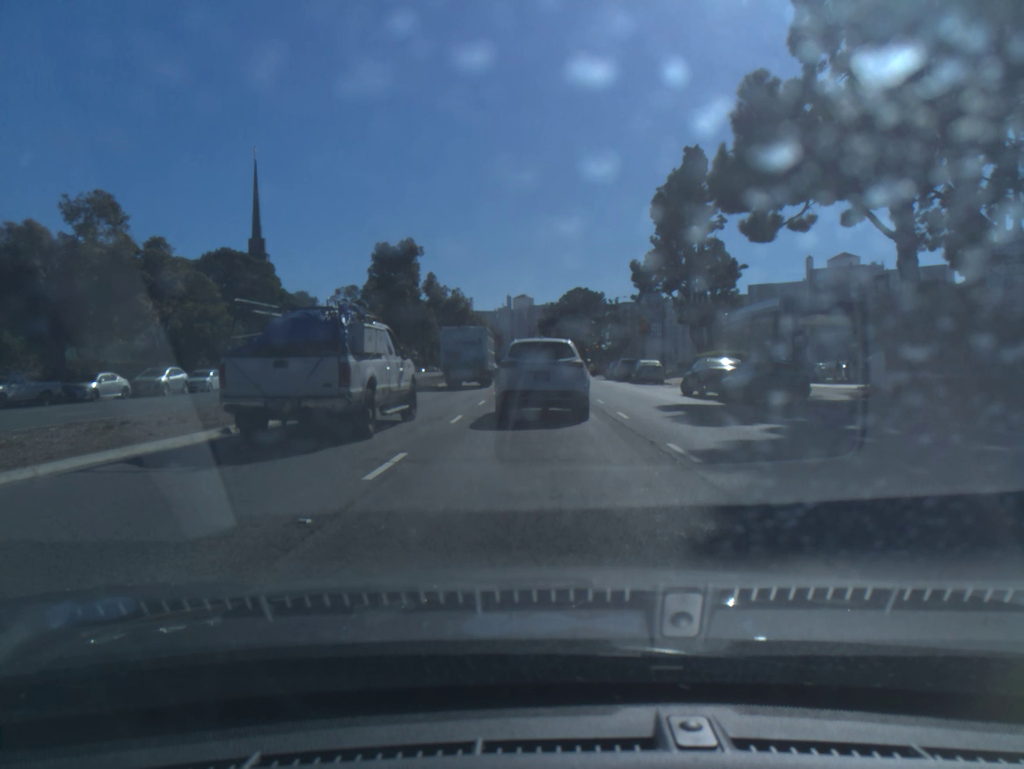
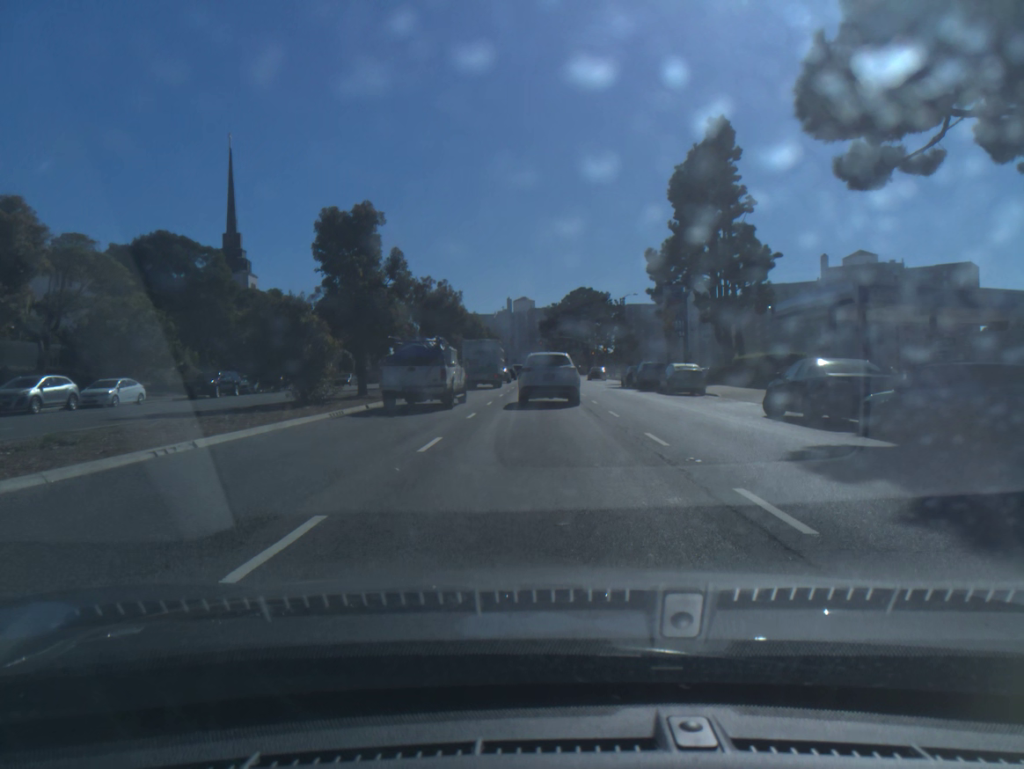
(+0.1, +11.1) m; 0°
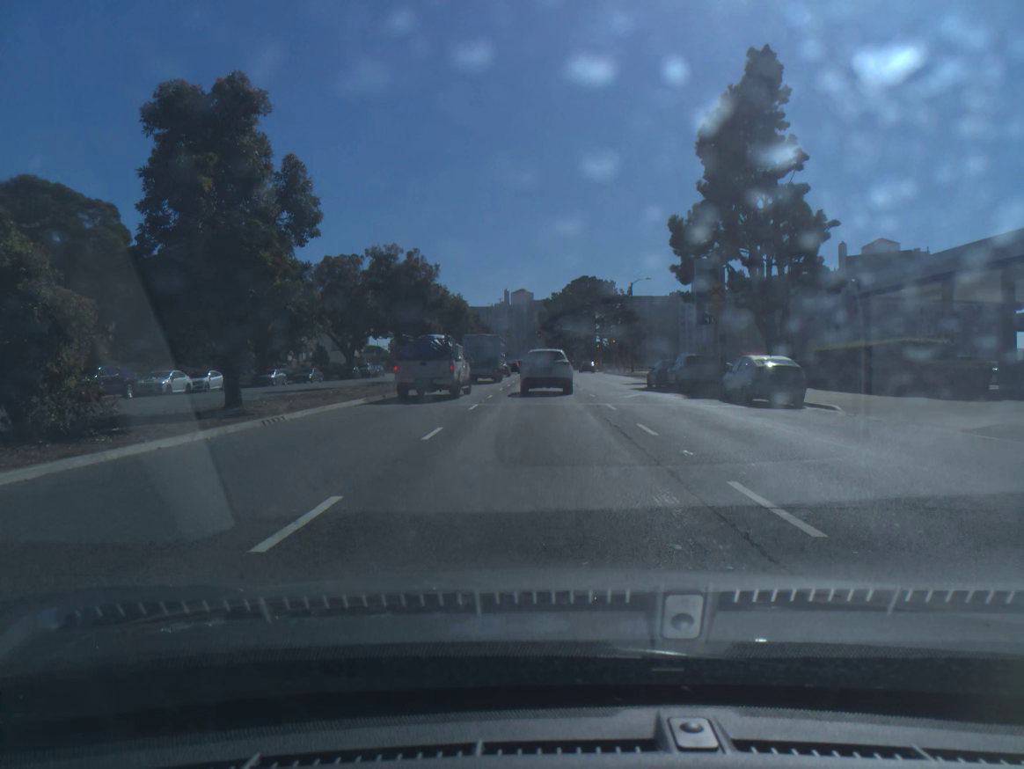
(+0.1, +13.9) m; 0°
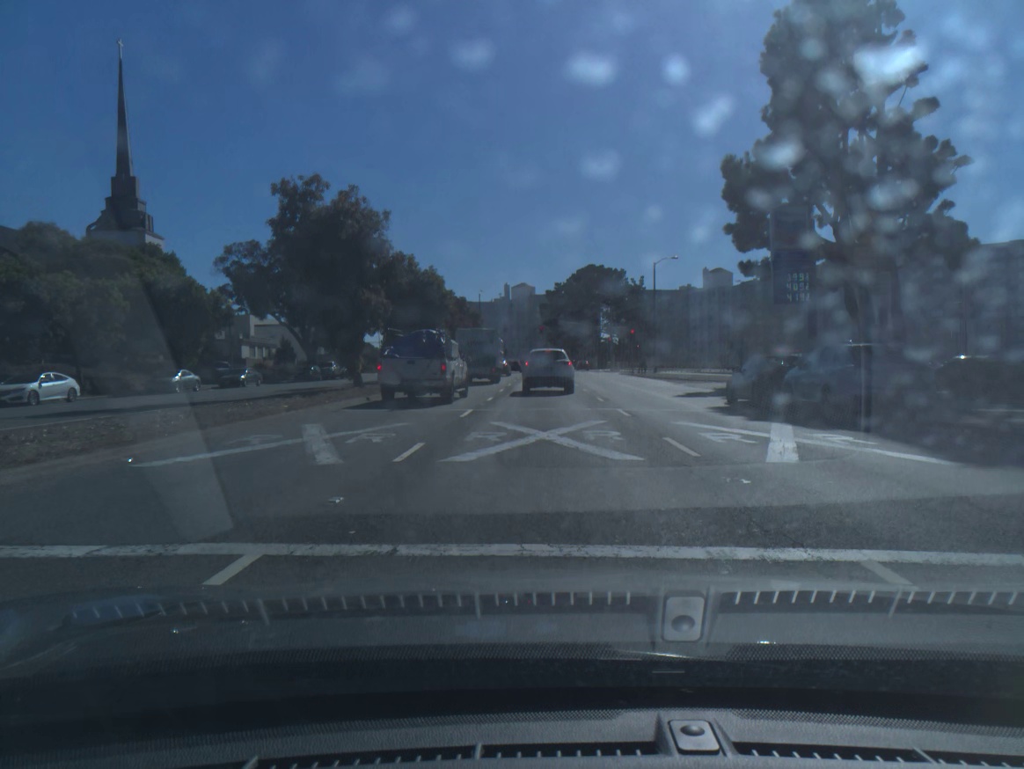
(0.0, +17.3) m; 0°
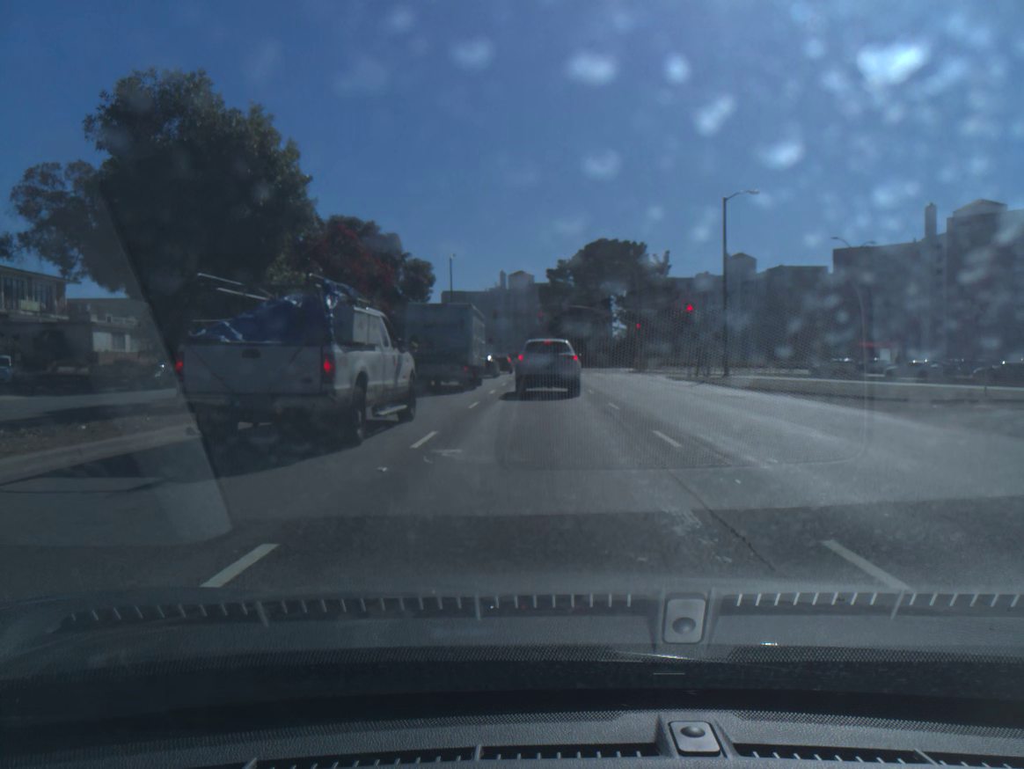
(0.0, +29.4) m; 0°
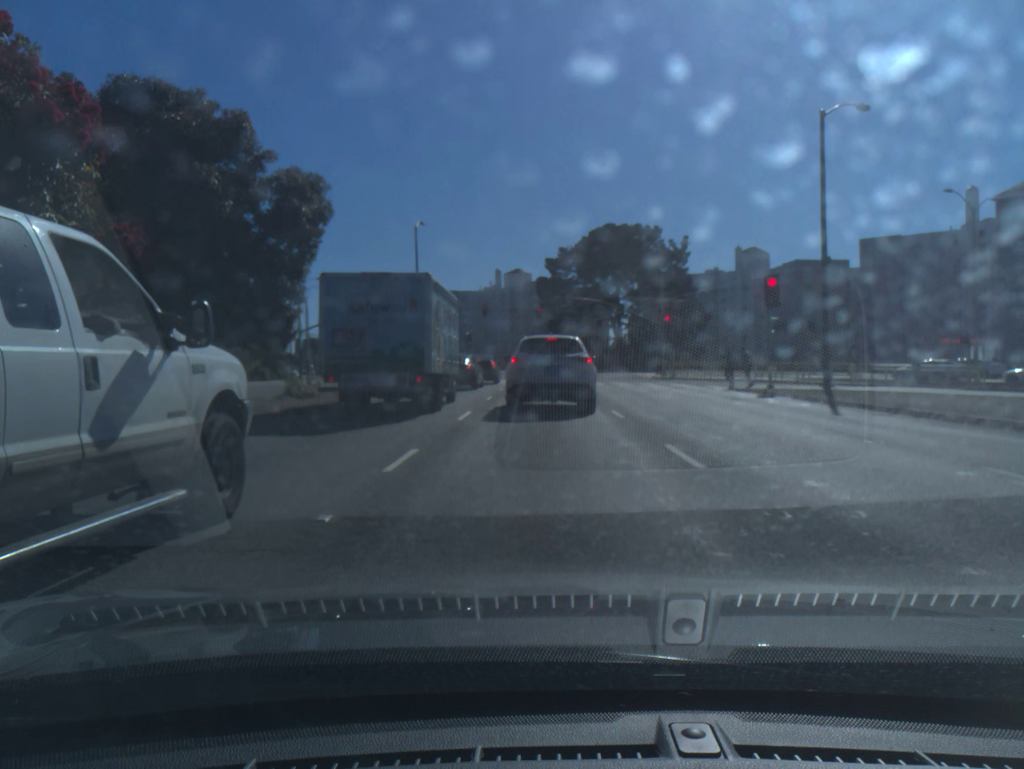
(0.0, +17.4) m; +1°
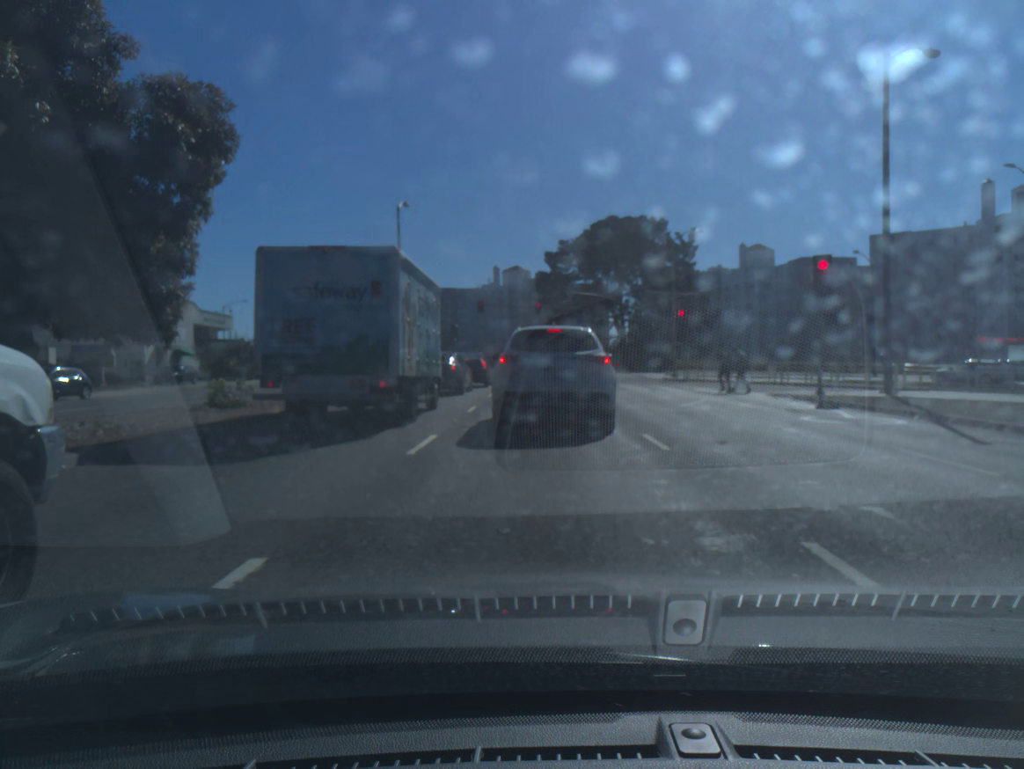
(0.0, +5.8) m; 0°
